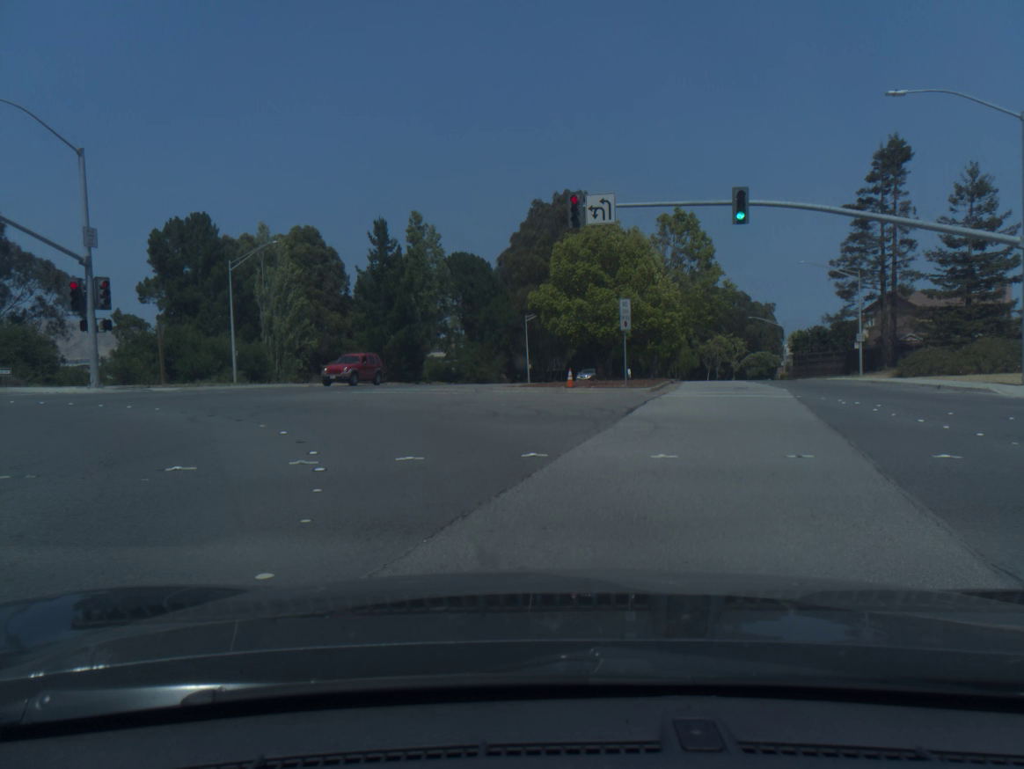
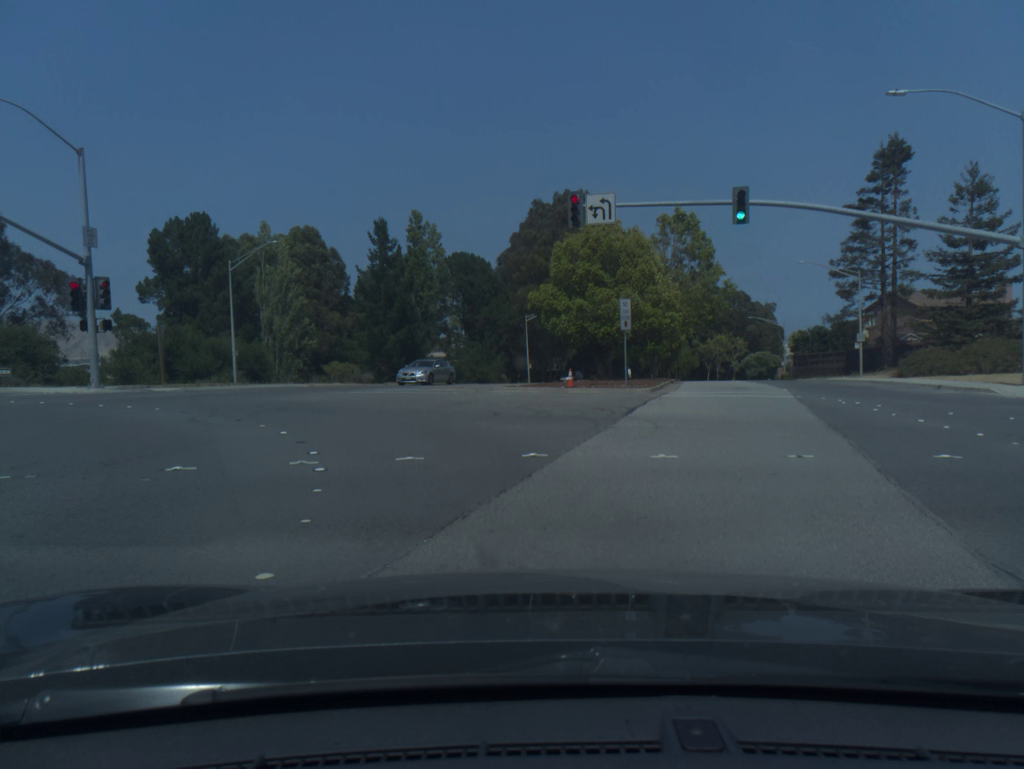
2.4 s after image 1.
(-0.1, +0.2) m; 0°
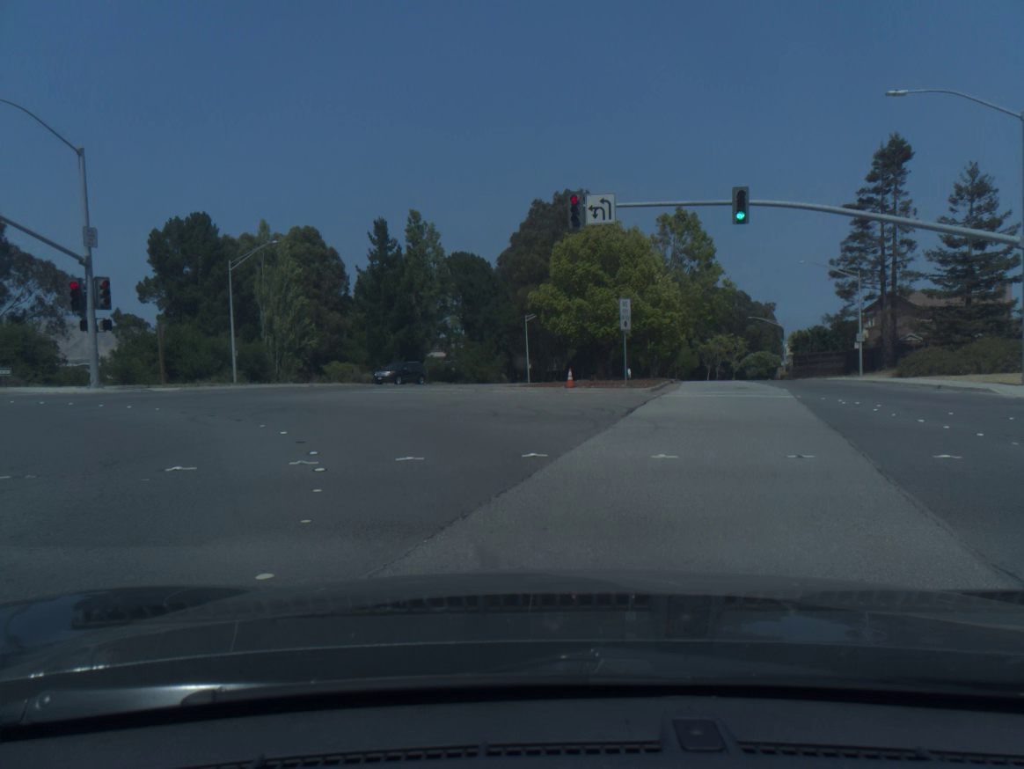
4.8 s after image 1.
(-0.1, +0.1) m; 0°
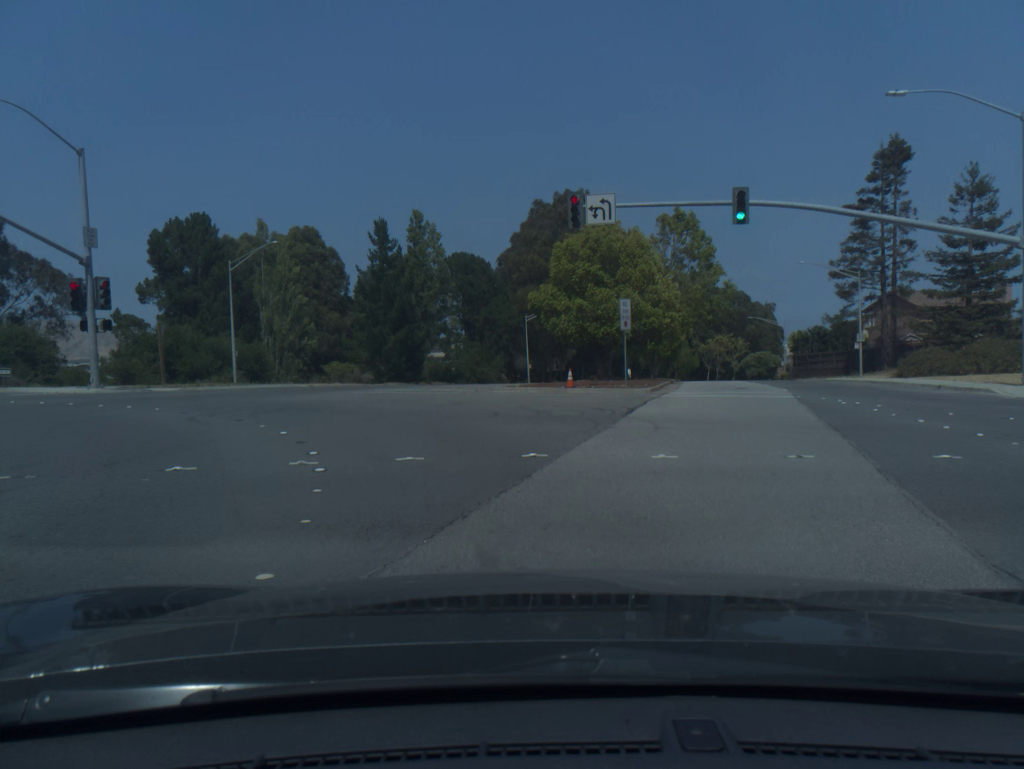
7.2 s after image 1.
(0.0, -0.1) m; 0°
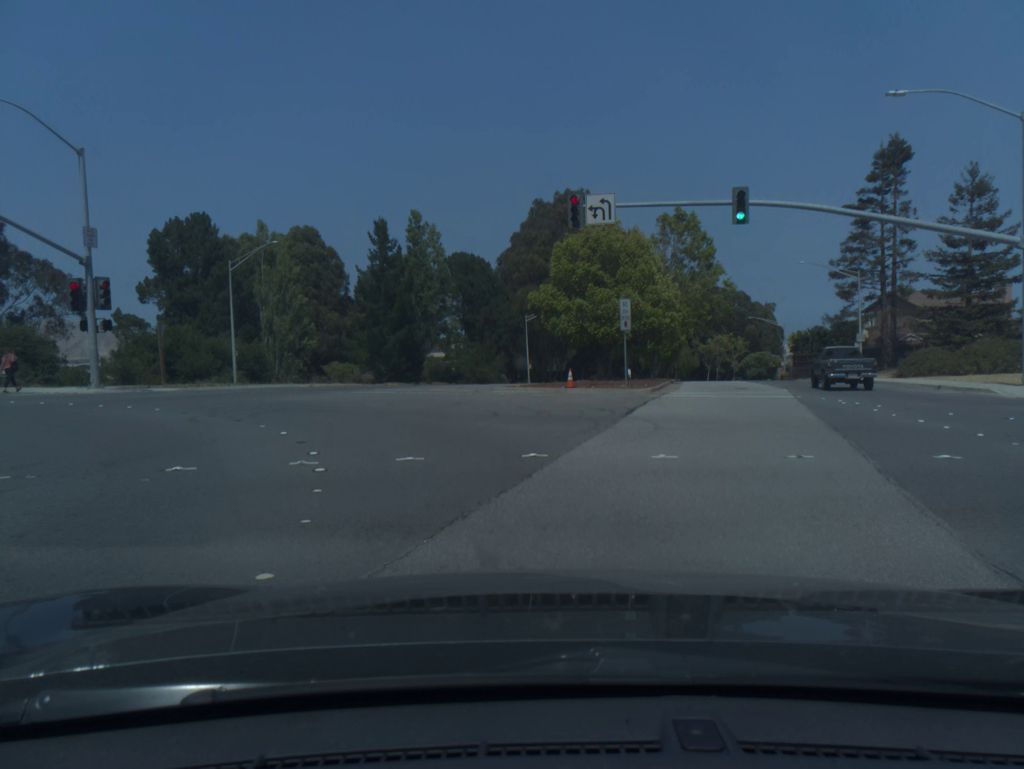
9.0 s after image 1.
(0.0, -0.1) m; 0°
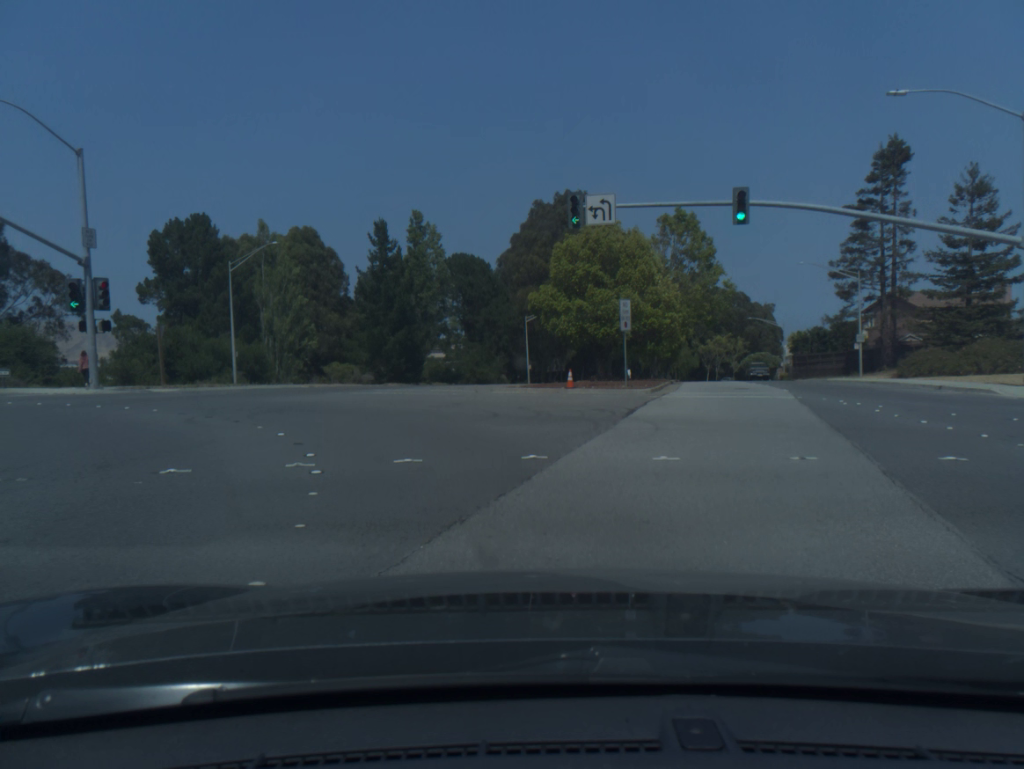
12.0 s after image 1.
(0.0, +0.1) m; 0°
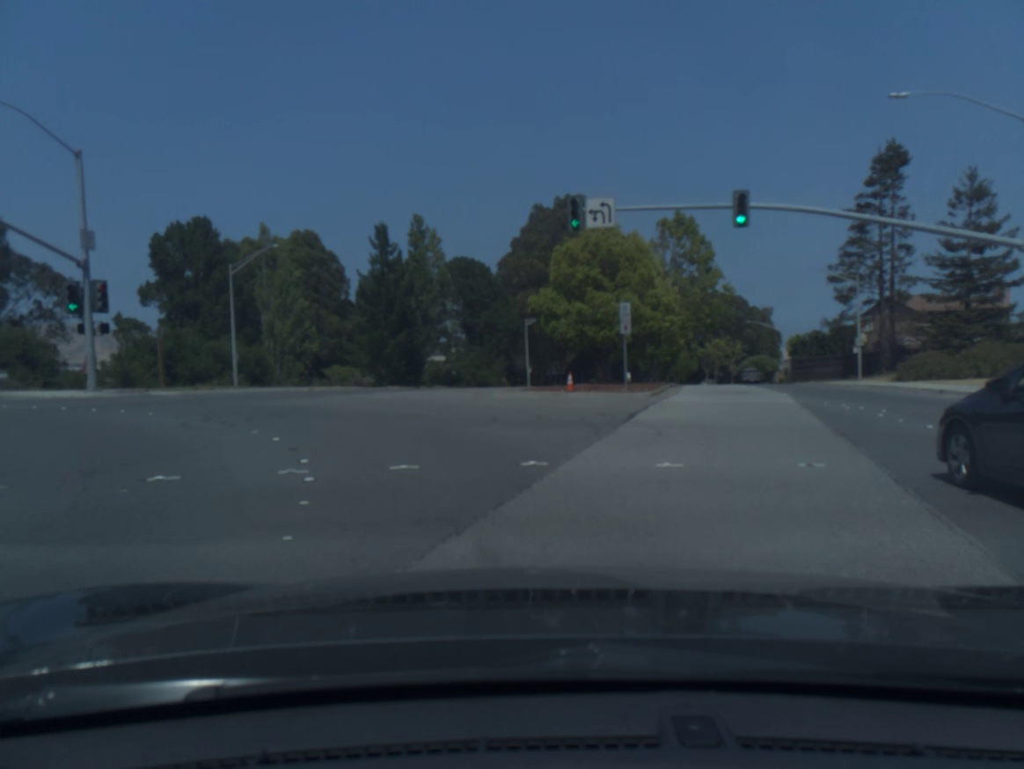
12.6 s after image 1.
(0.0, +0.3) m; 0°
